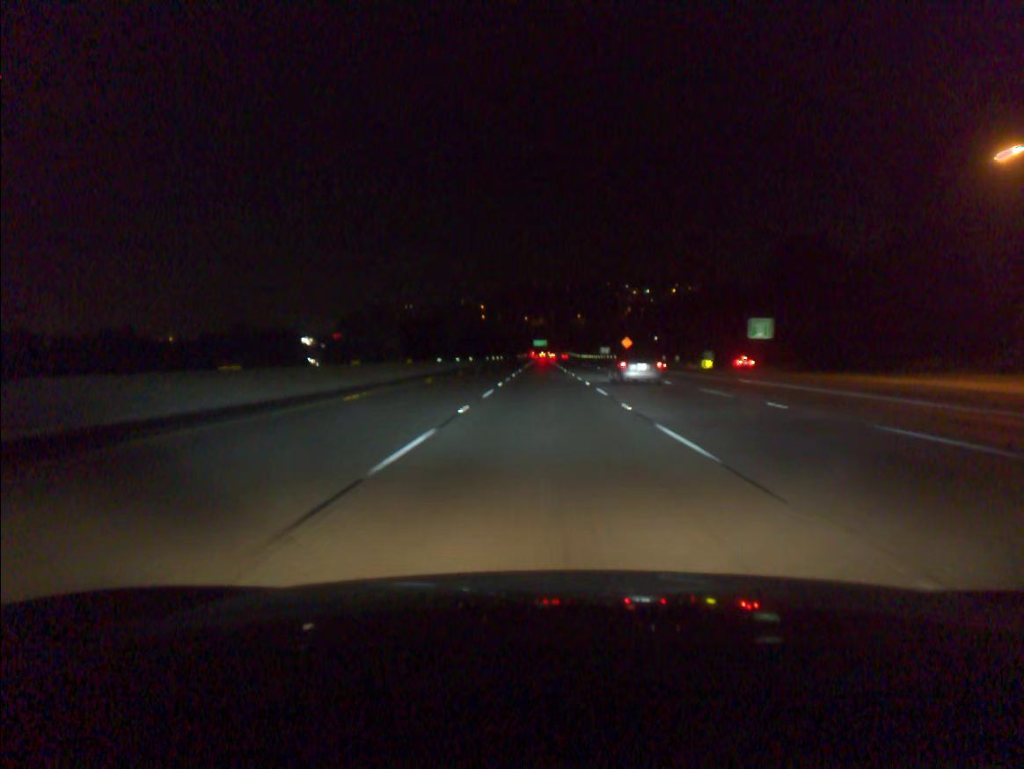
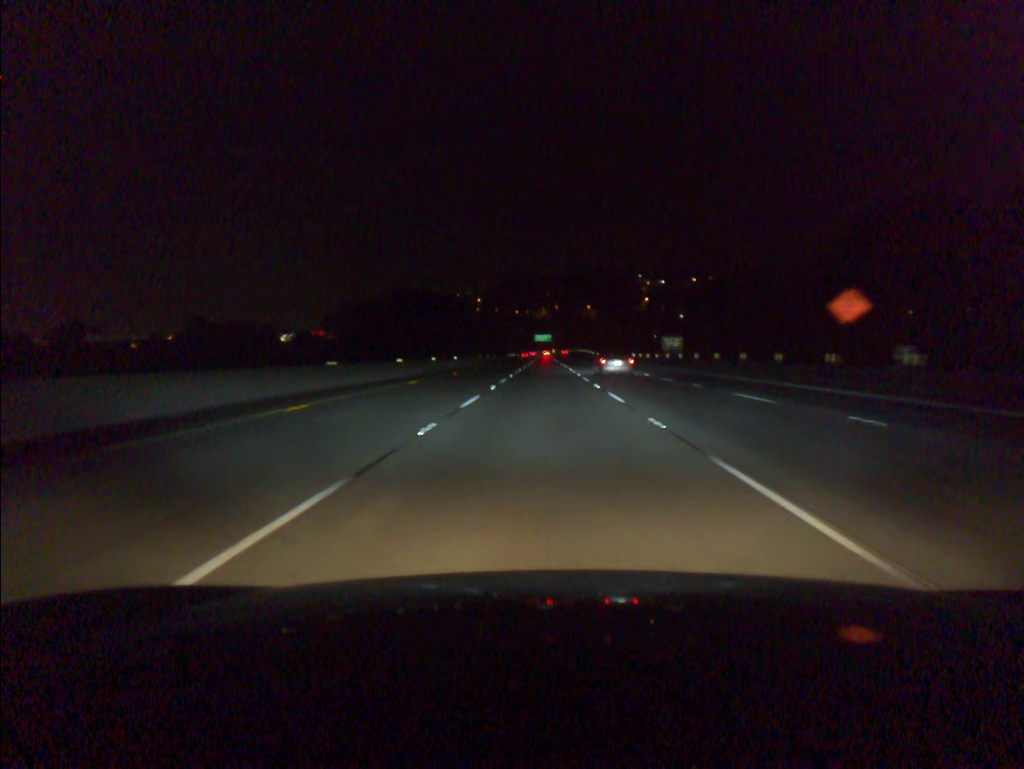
(+0.1, +92.5) m; 0°
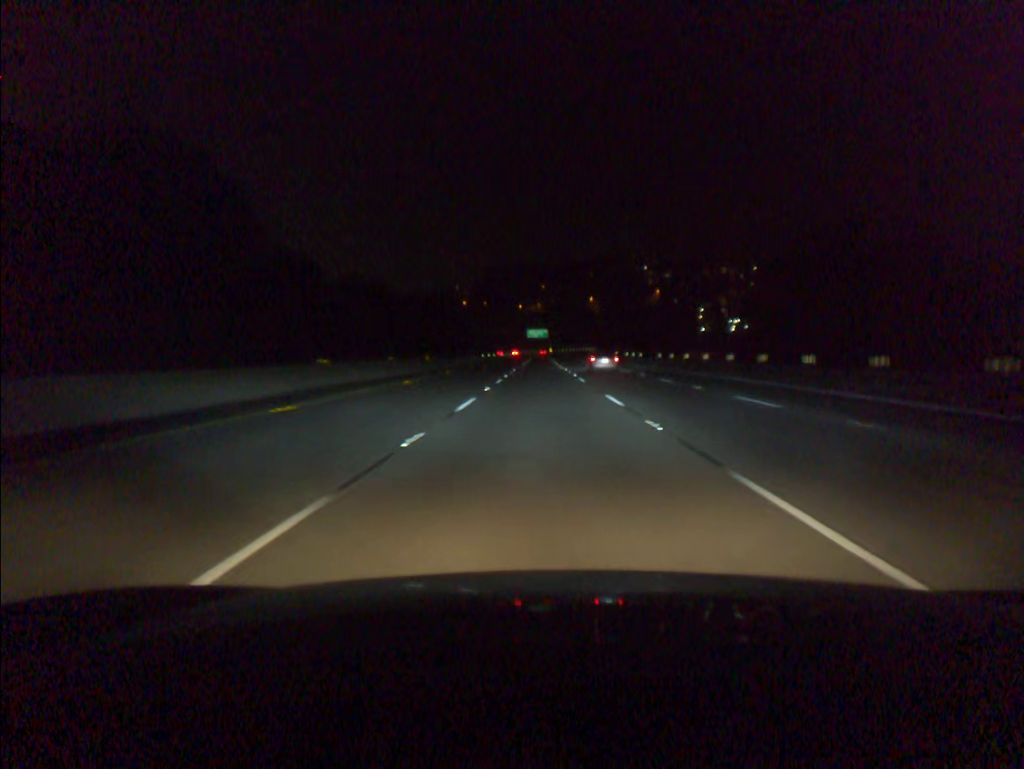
(+0.2, +73.9) m; 0°
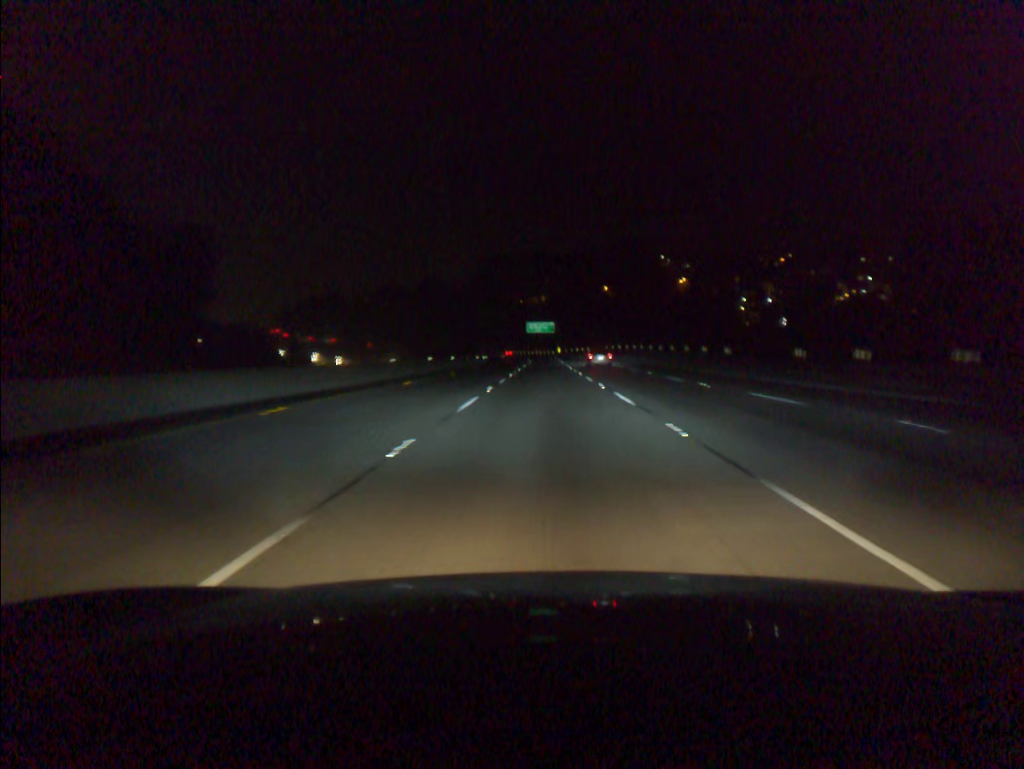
(-0.2, +73.9) m; 0°
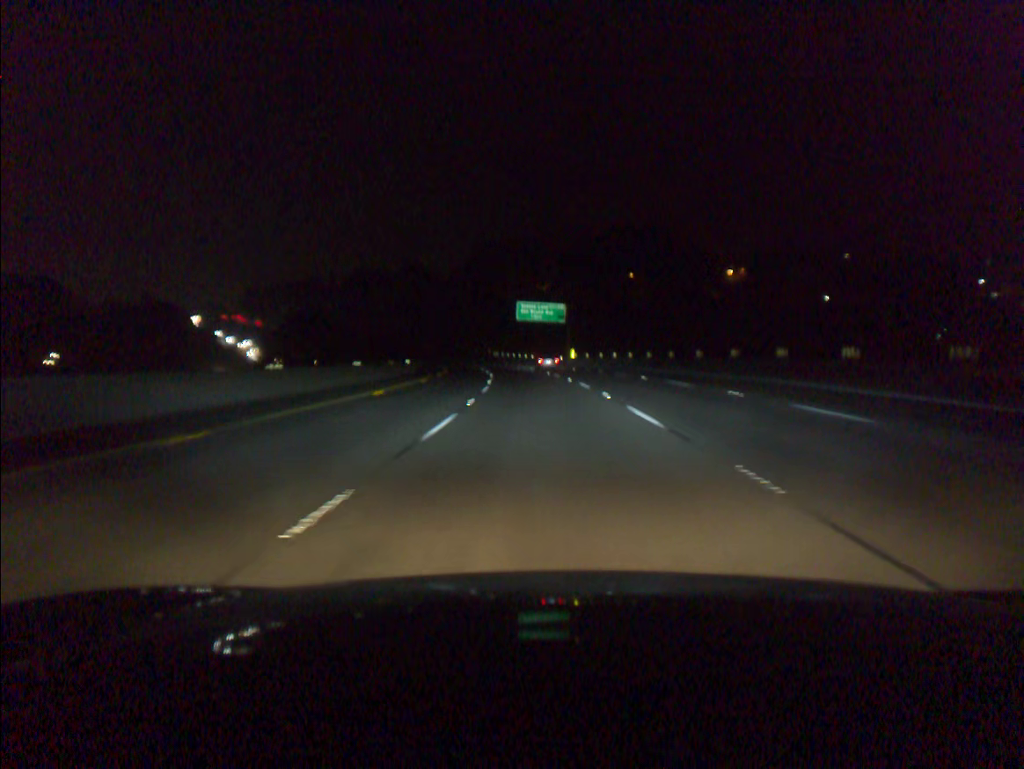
(+0.1, +91.8) m; 0°
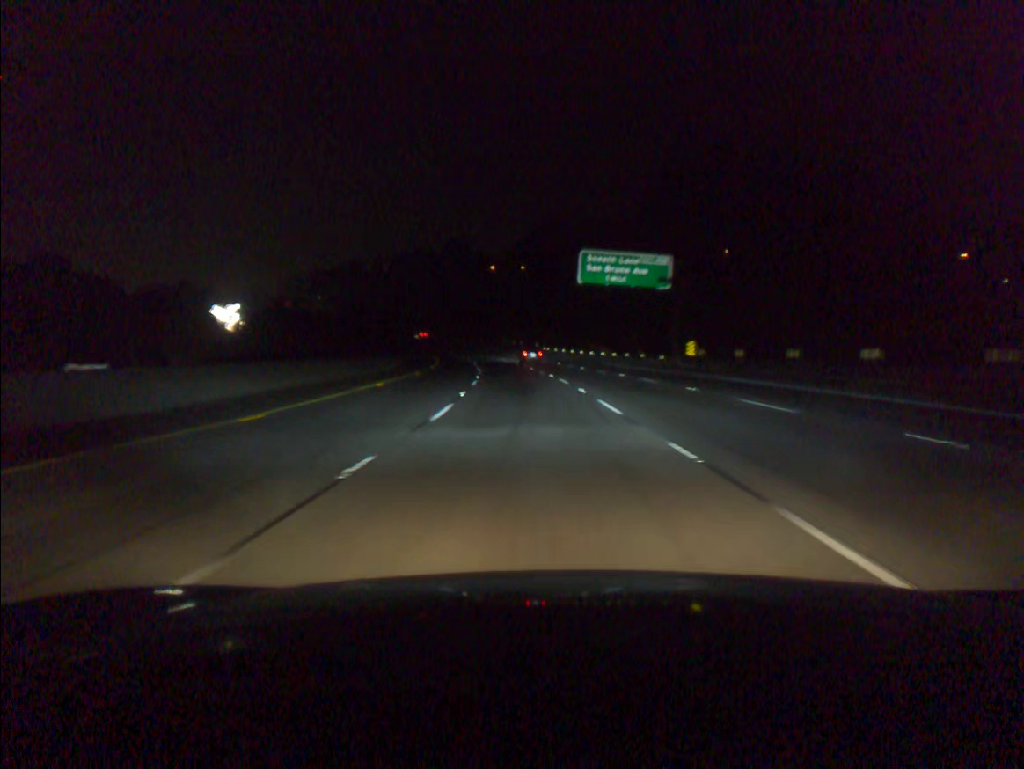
(-1.6, +55.0) m; -4°
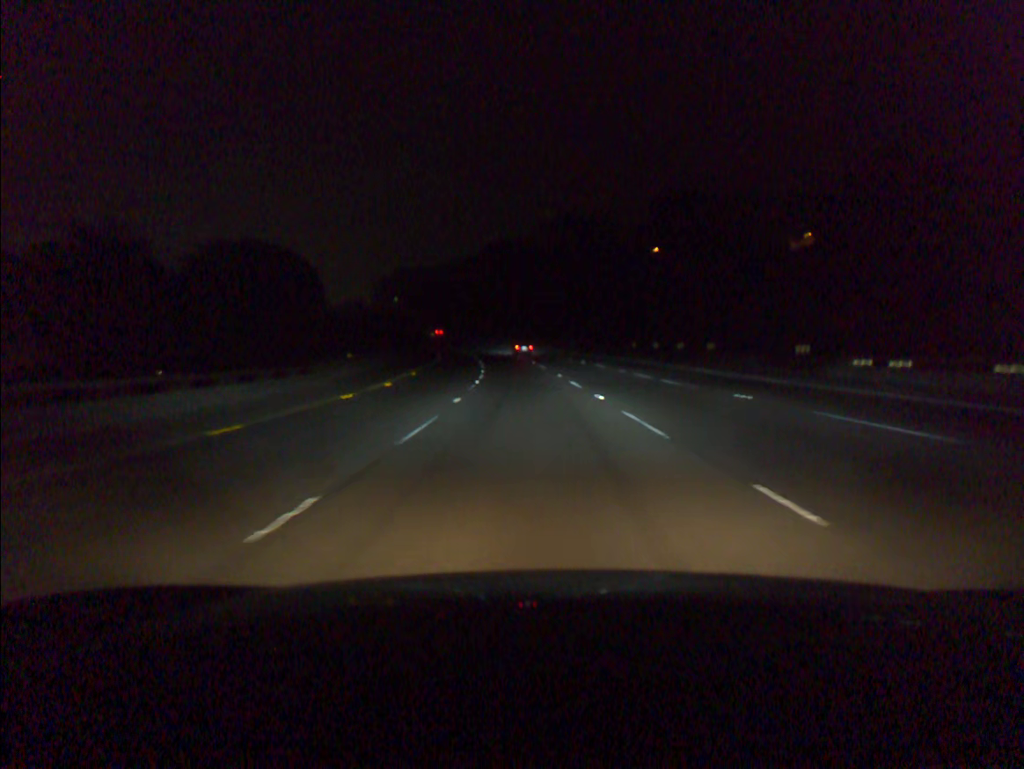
(-7.0, +91.7) m; -8°
